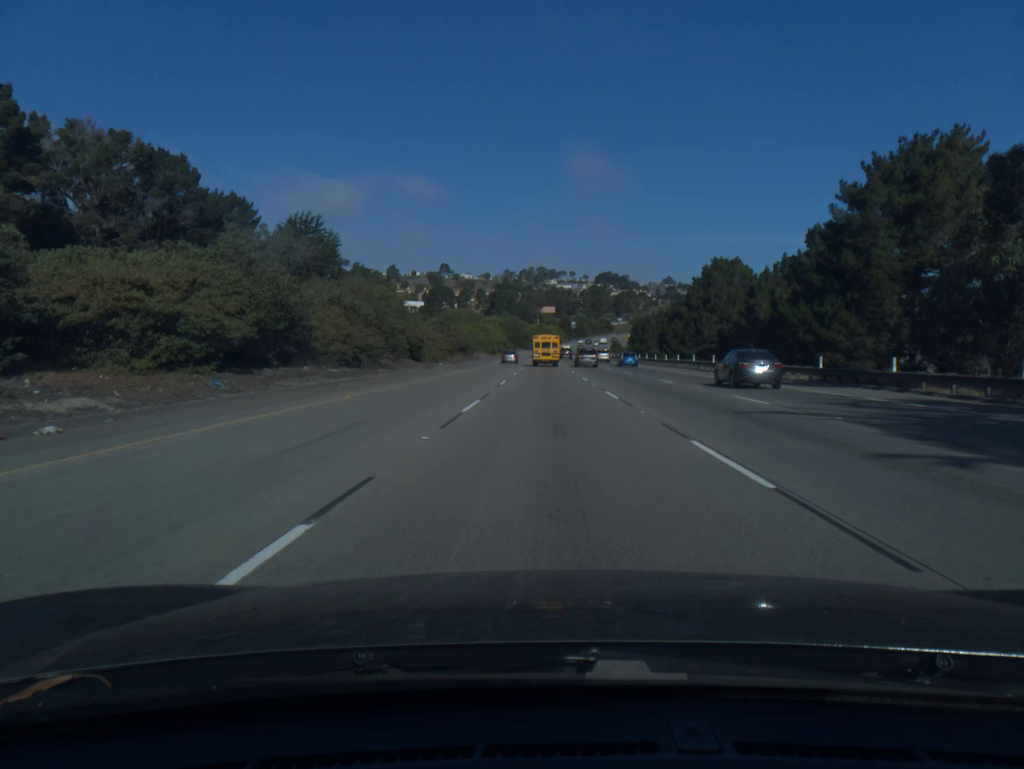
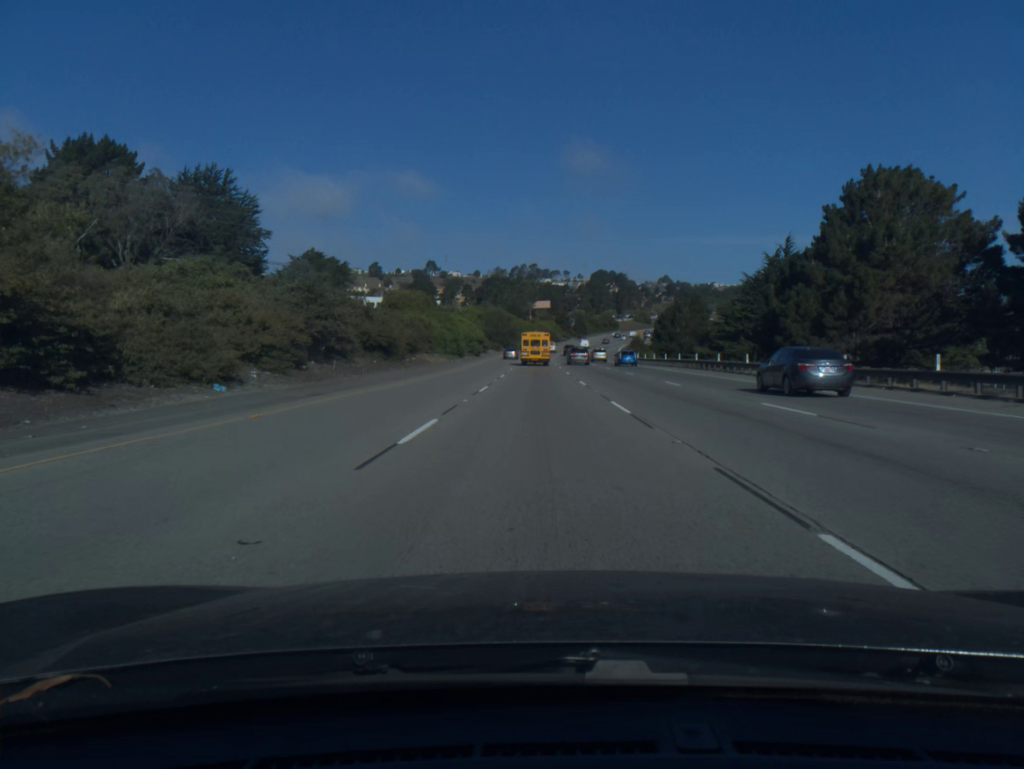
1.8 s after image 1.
(+0.3, +49.5) m; 0°
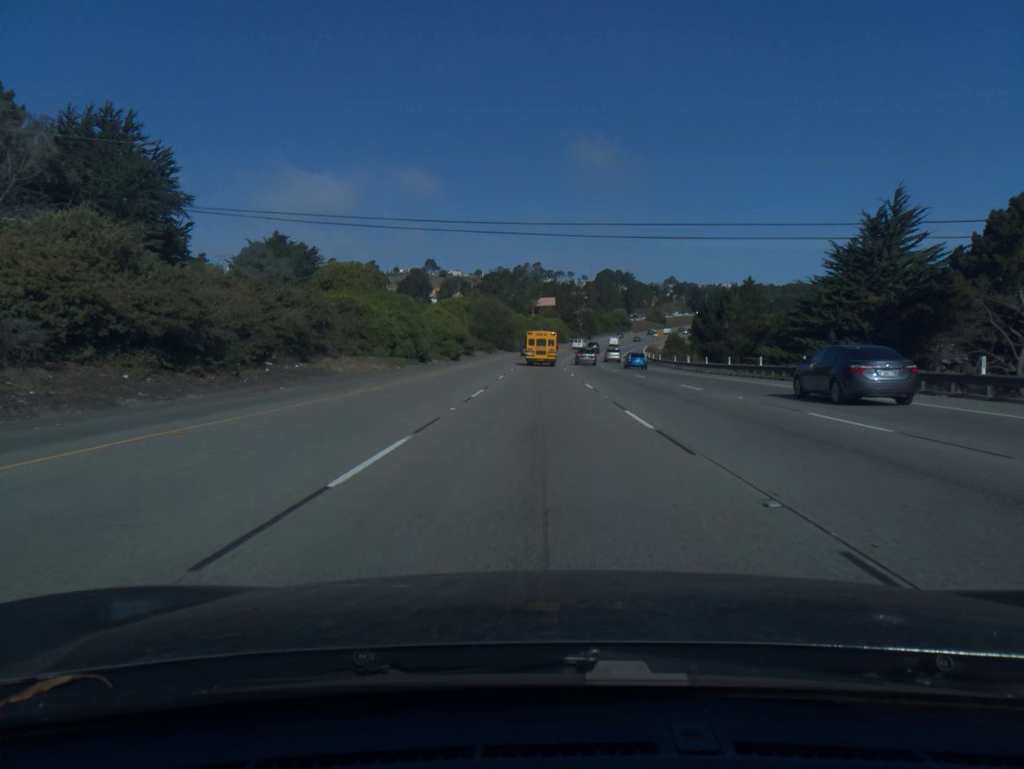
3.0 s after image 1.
(-0.1, +32.6) m; 0°
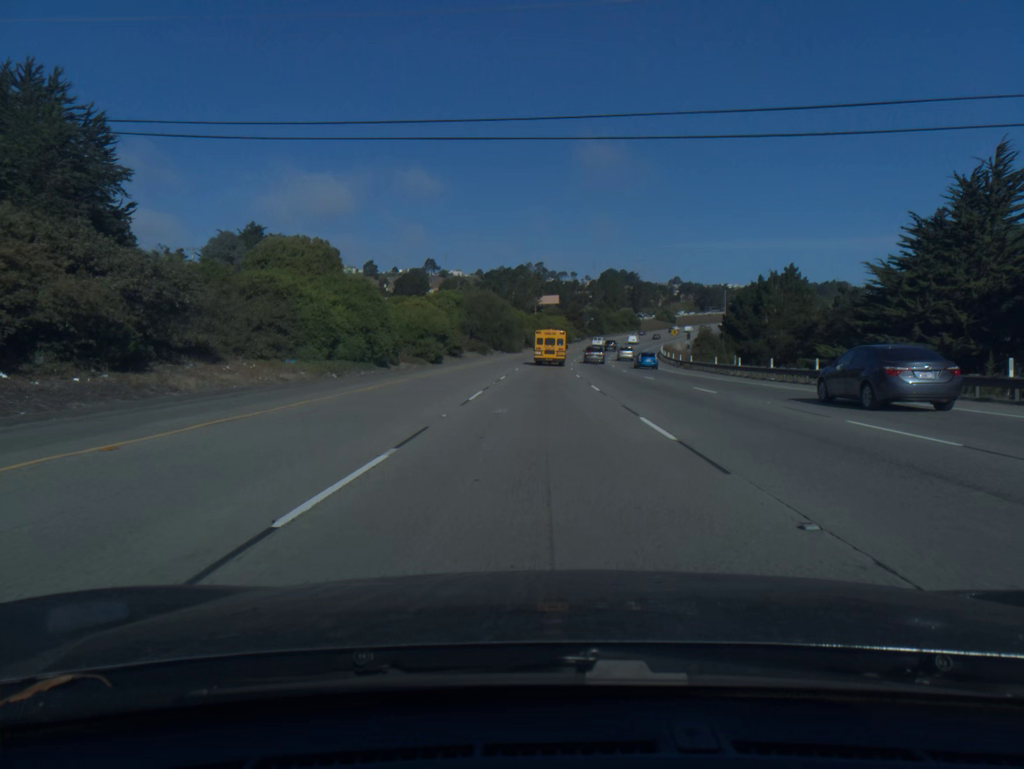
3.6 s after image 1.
(0.0, +16.2) m; 0°
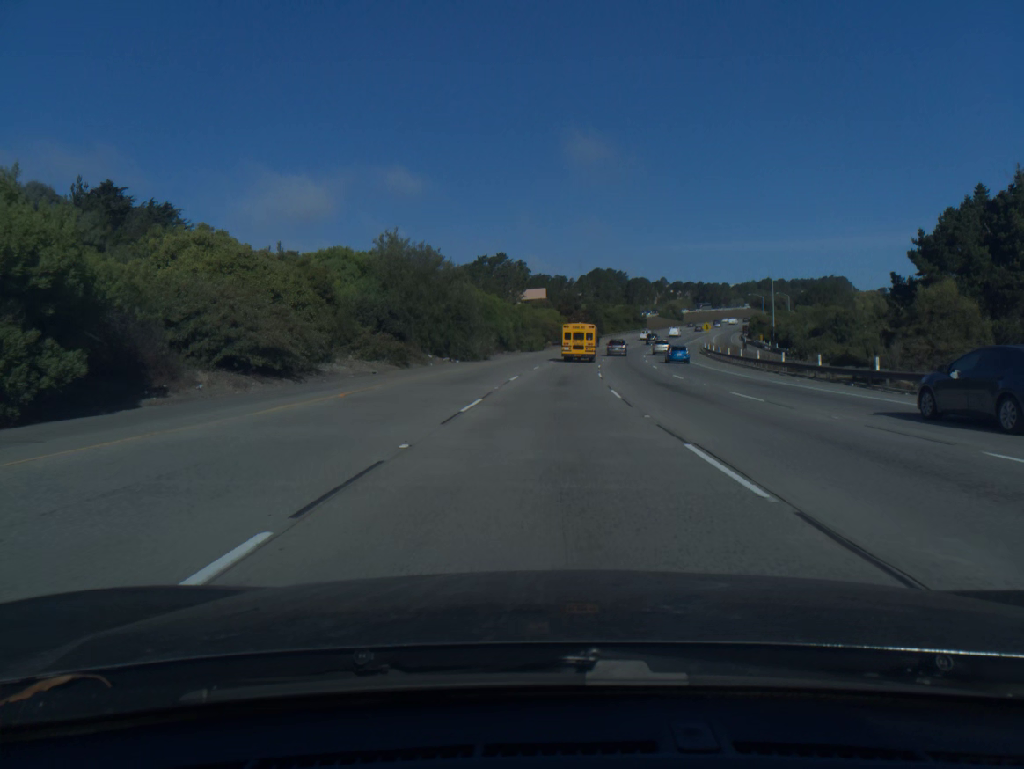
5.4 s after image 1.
(+0.2, +48.1) m; +1°
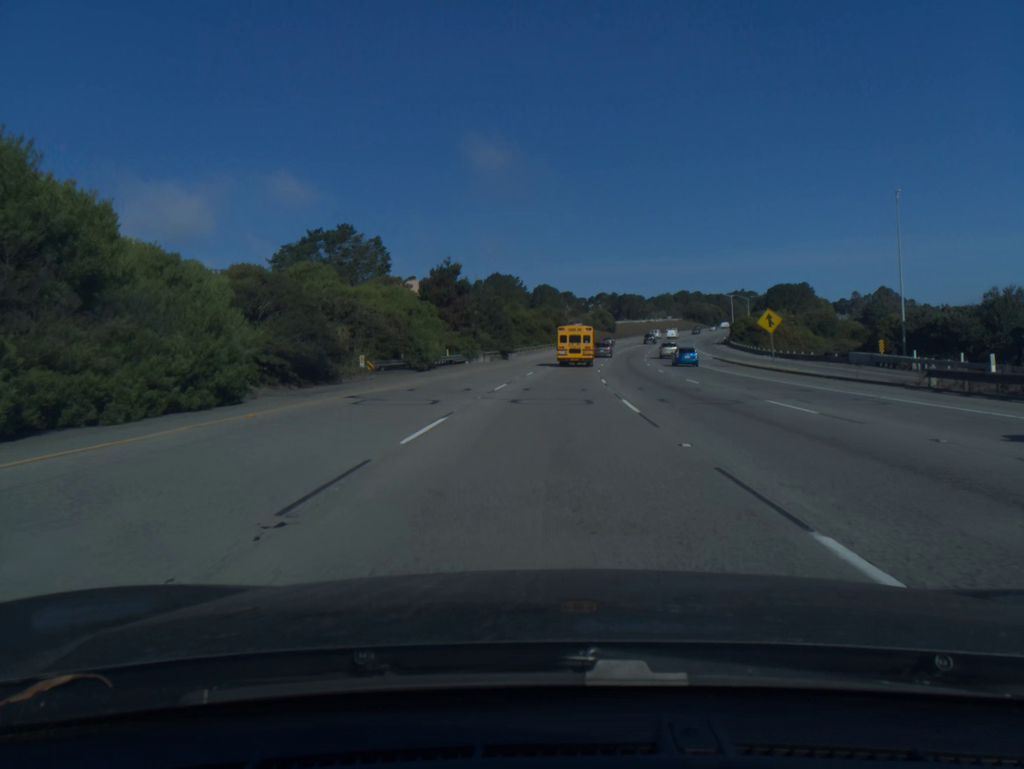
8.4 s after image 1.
(+4.7, +78.1) m; +7°
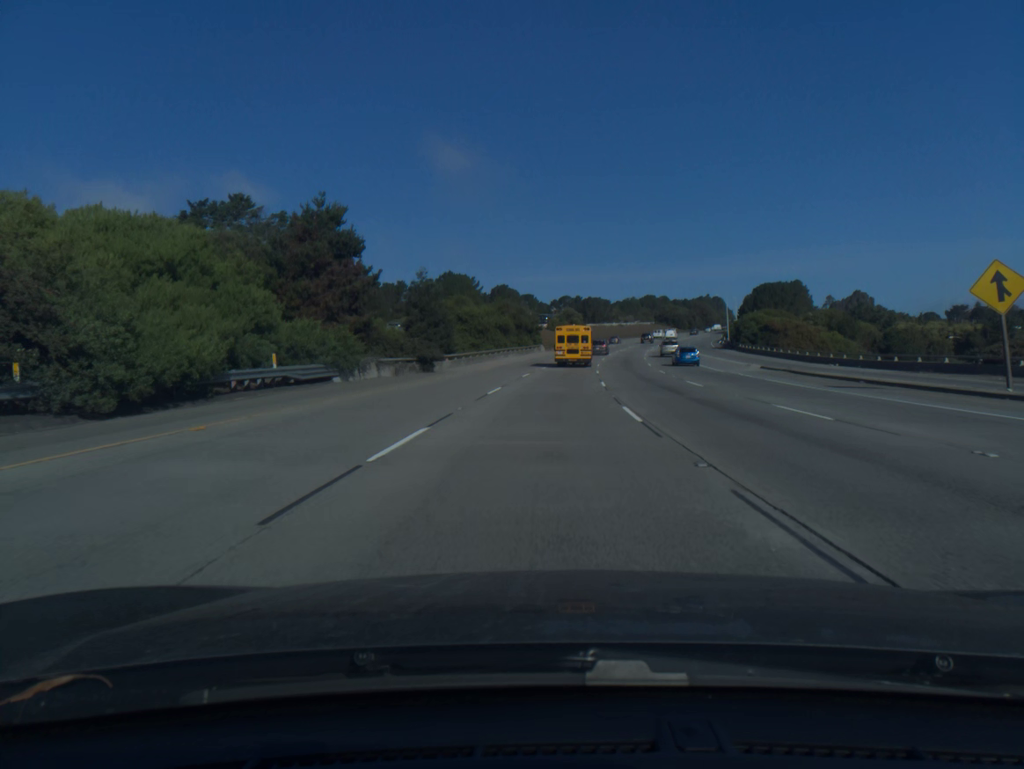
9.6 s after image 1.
(+0.8, +30.8) m; +3°
